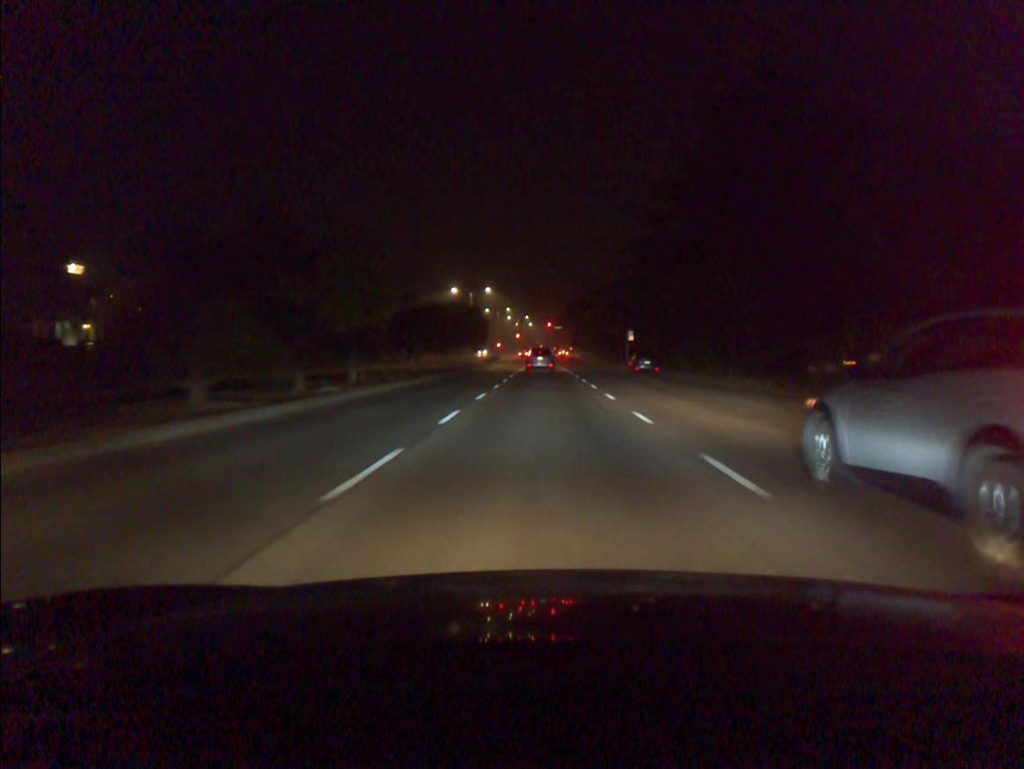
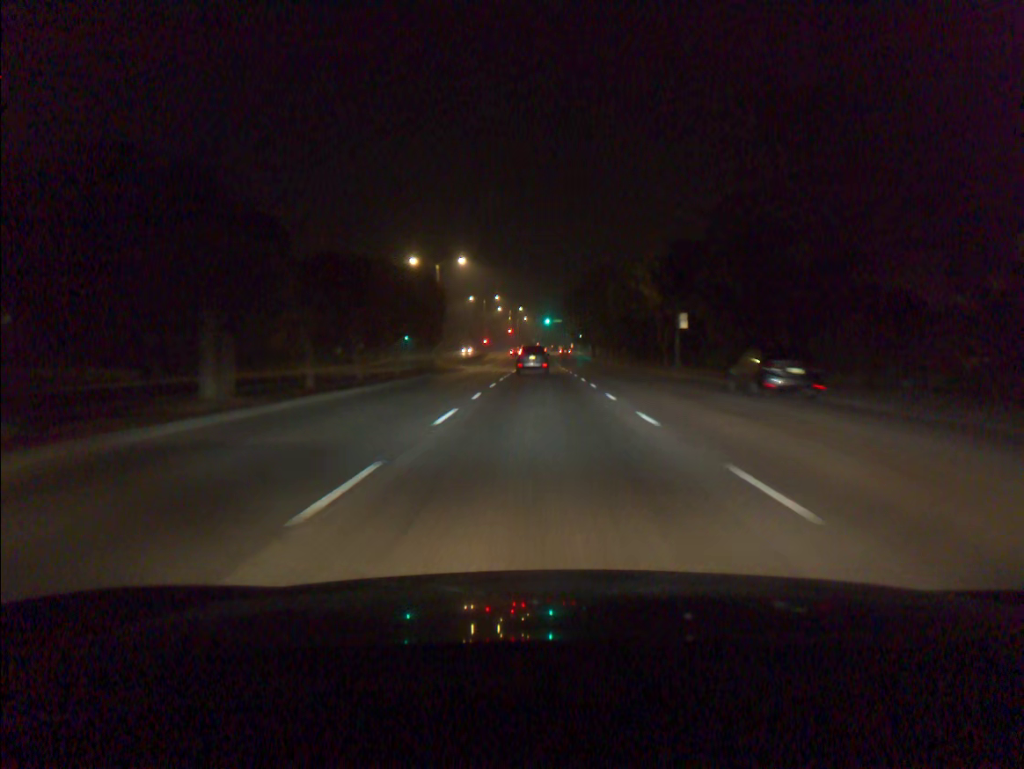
(0.0, +29.7) m; 0°
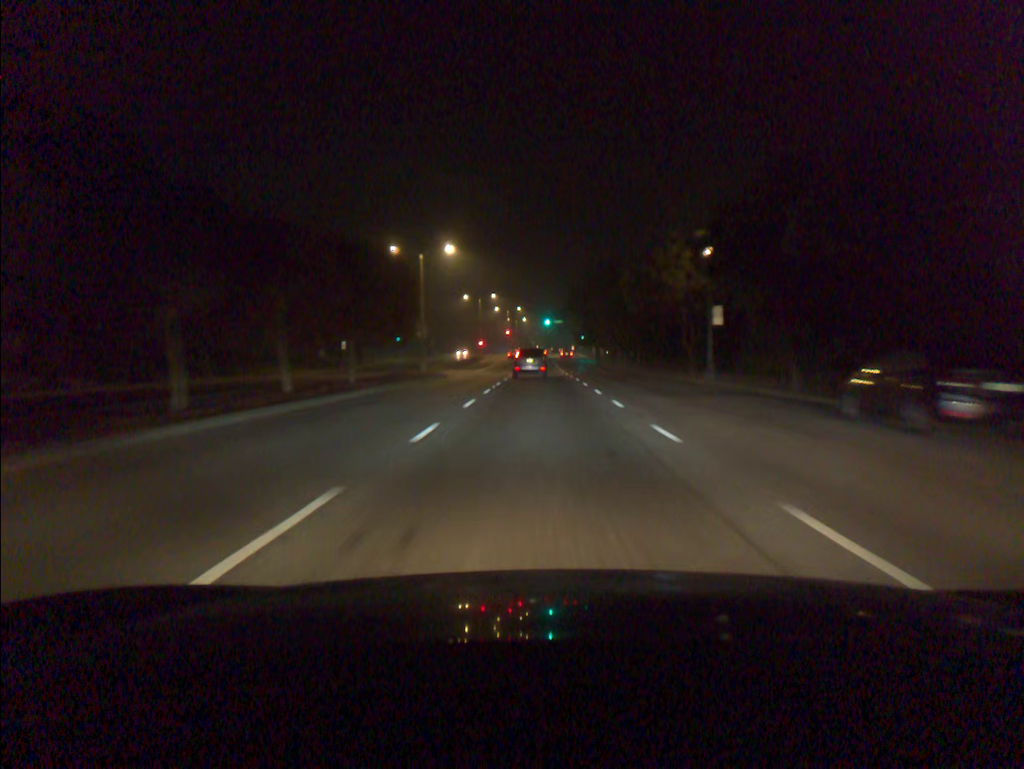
(0.0, +9.4) m; 0°
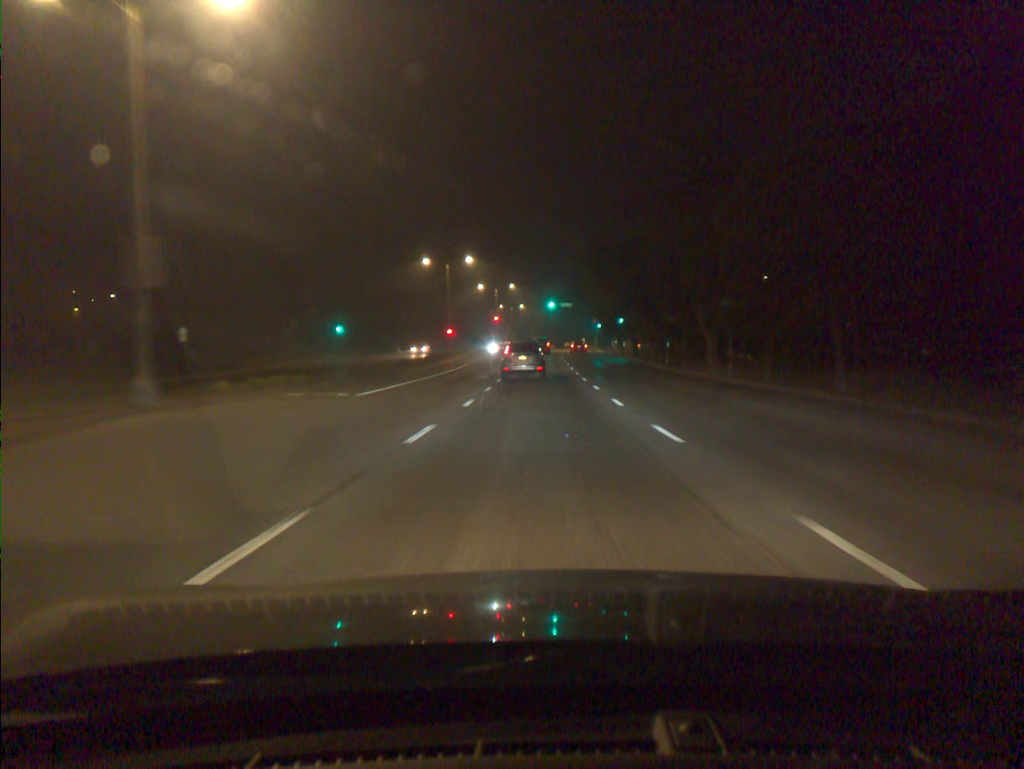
(0.0, +43.1) m; 0°
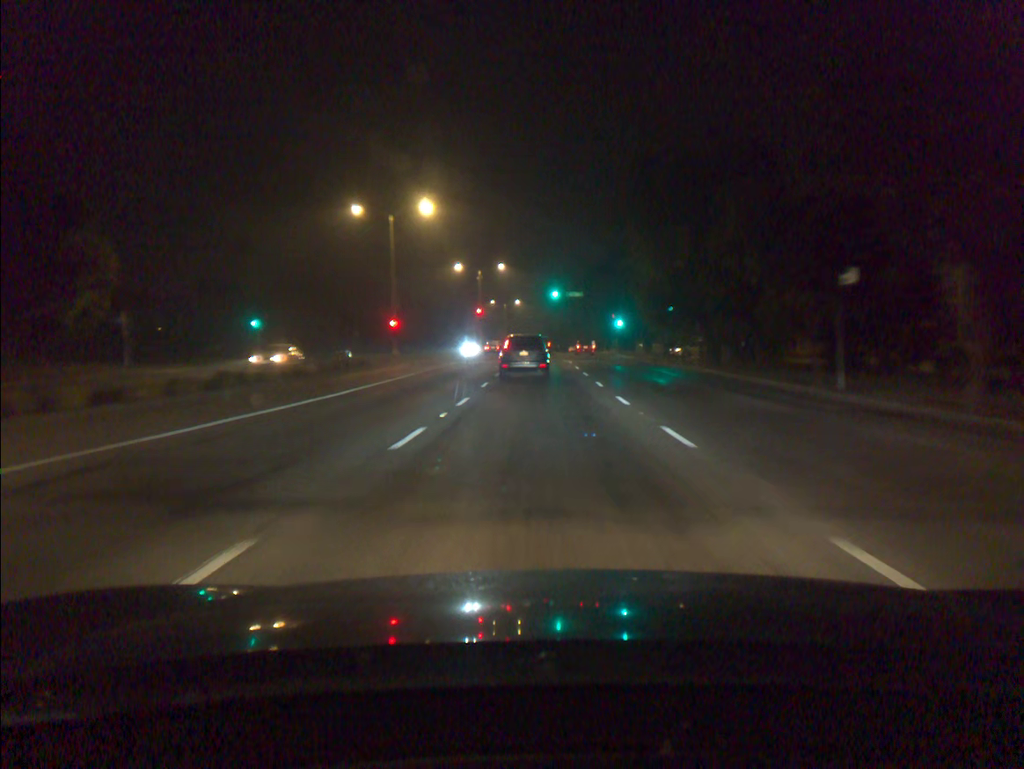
(0.0, +30.0) m; 0°
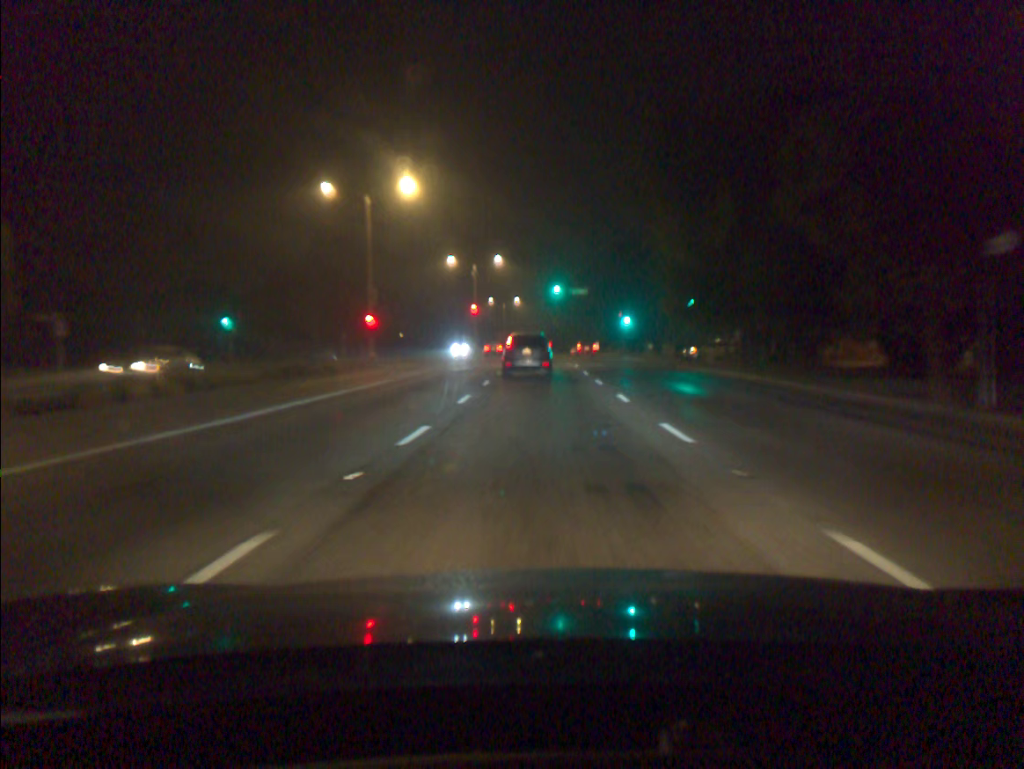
(0.0, +7.0) m; 0°
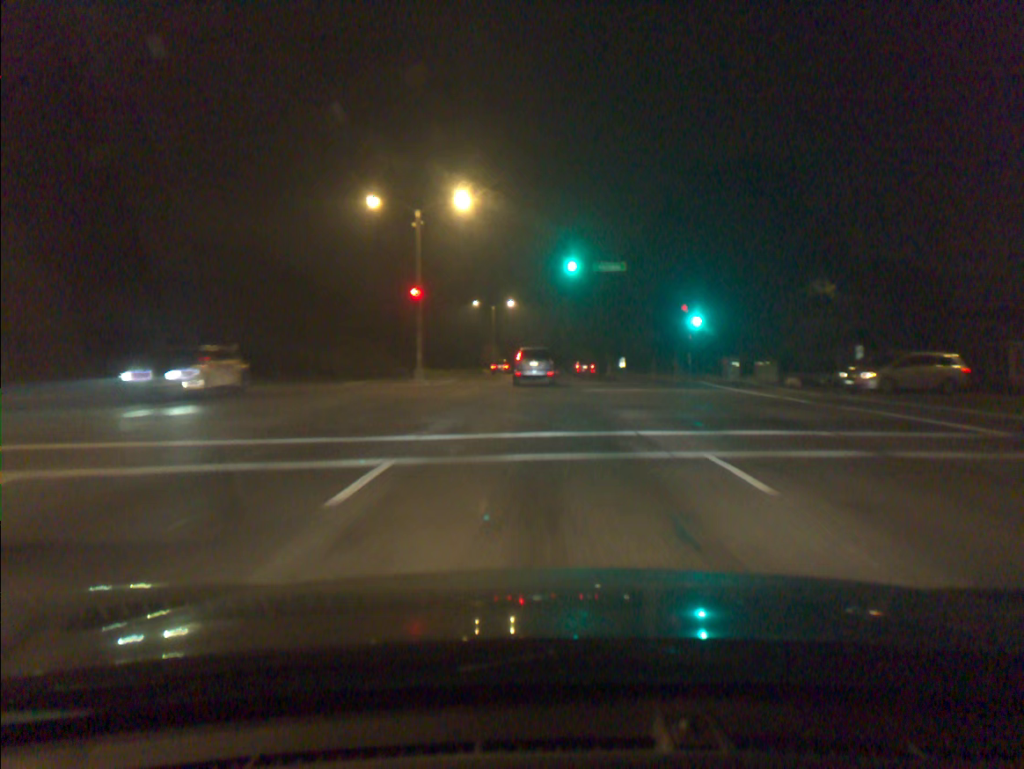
(0.0, +34.3) m; 0°
